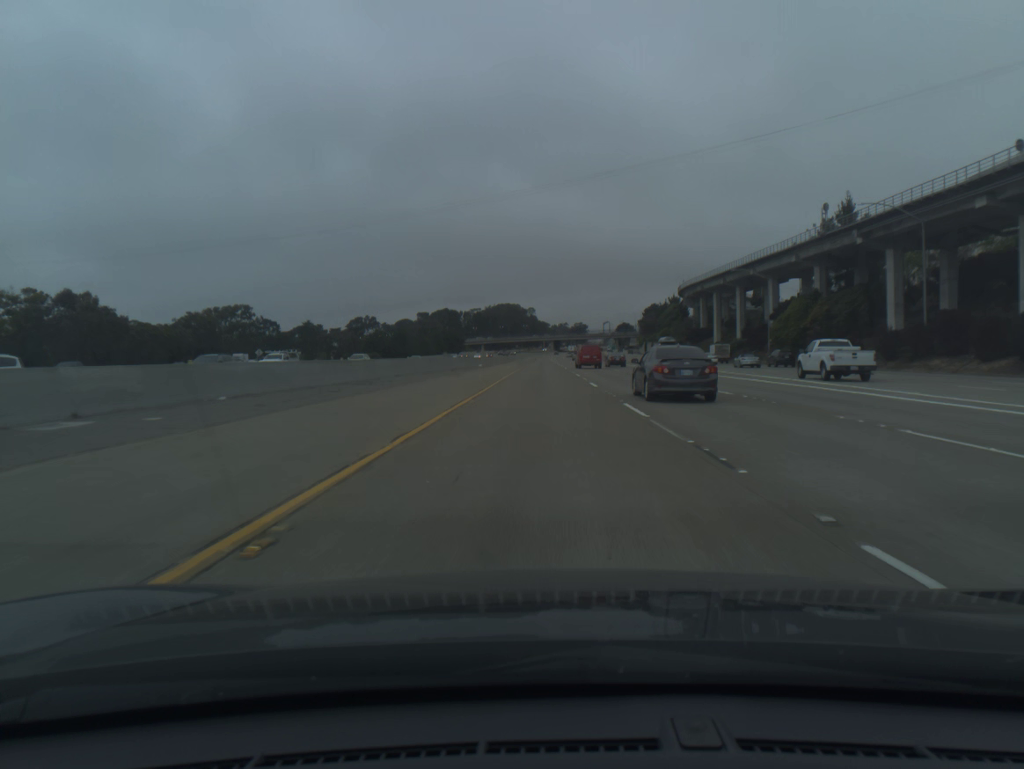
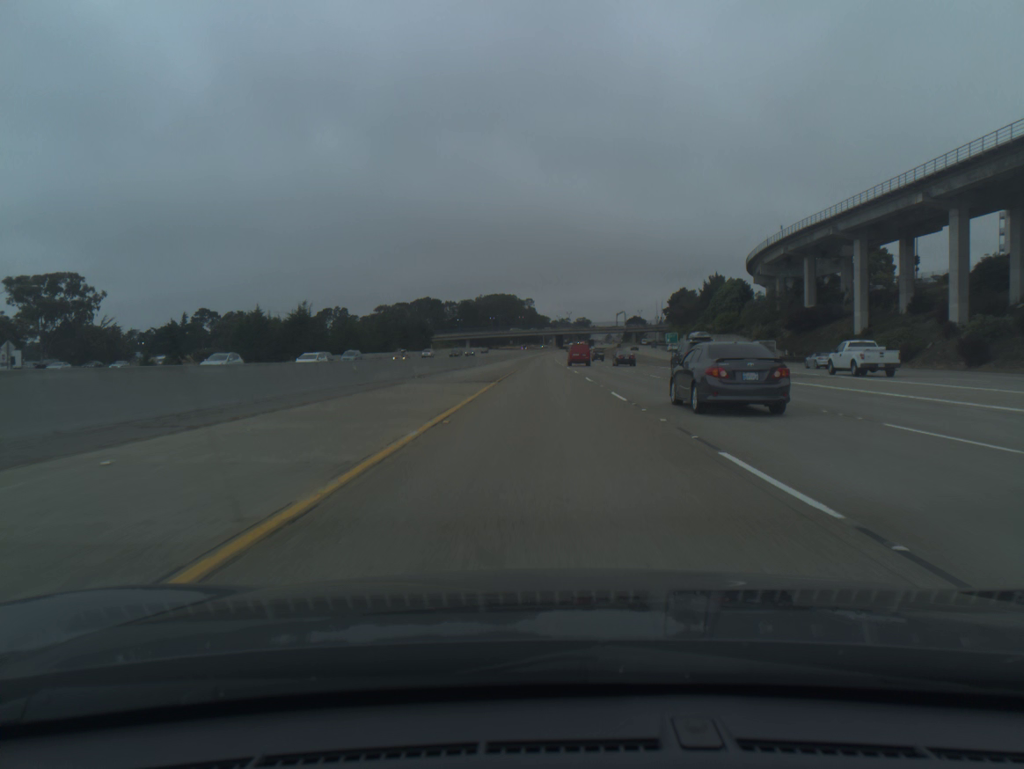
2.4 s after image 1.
(-0.2, +78.5) m; 0°
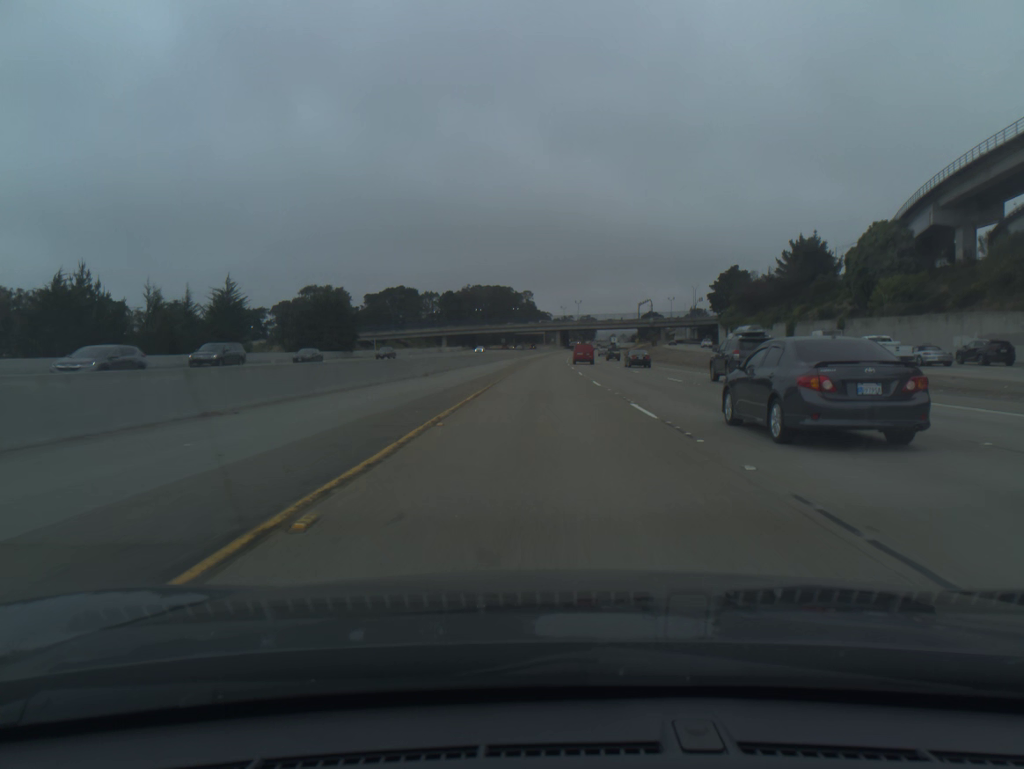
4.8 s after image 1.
(0.0, +78.6) m; 0°
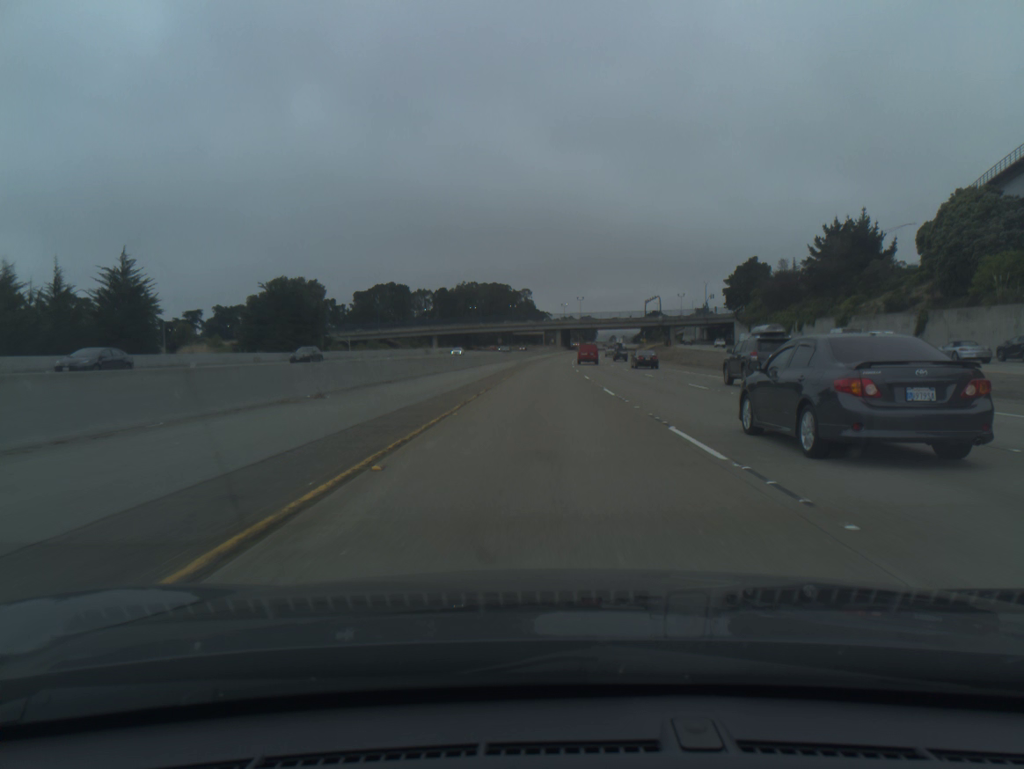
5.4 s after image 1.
(0.0, +19.7) m; 0°
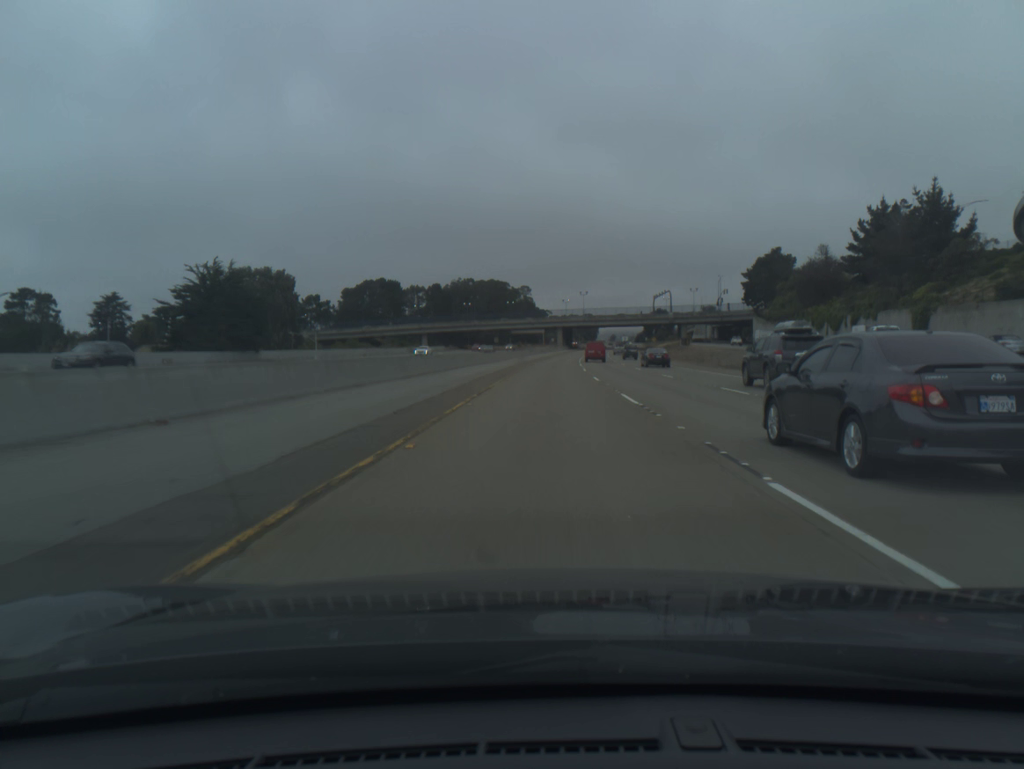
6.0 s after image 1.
(0.0, +19.7) m; 0°
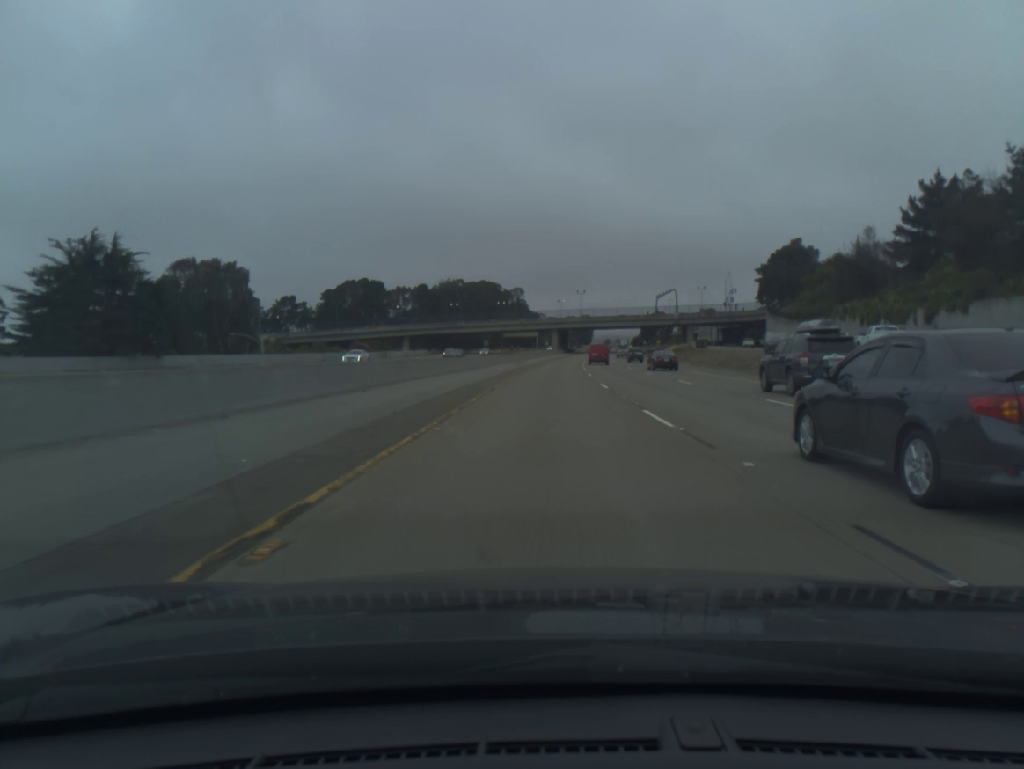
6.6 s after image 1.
(+0.1, +19.7) m; 0°
